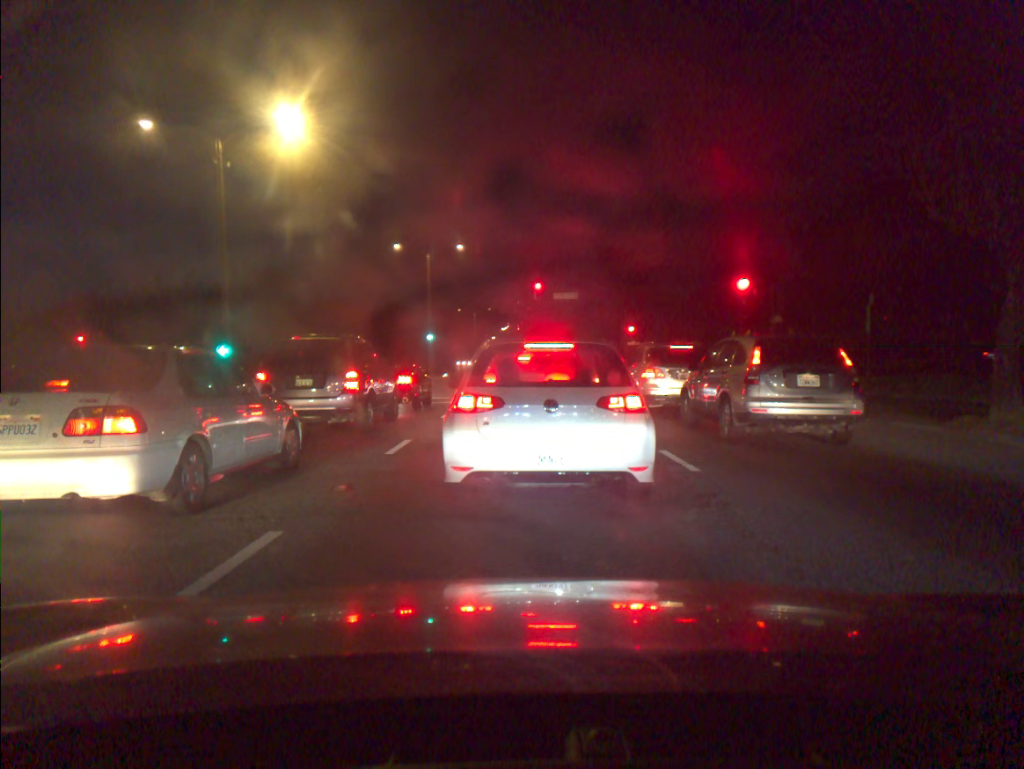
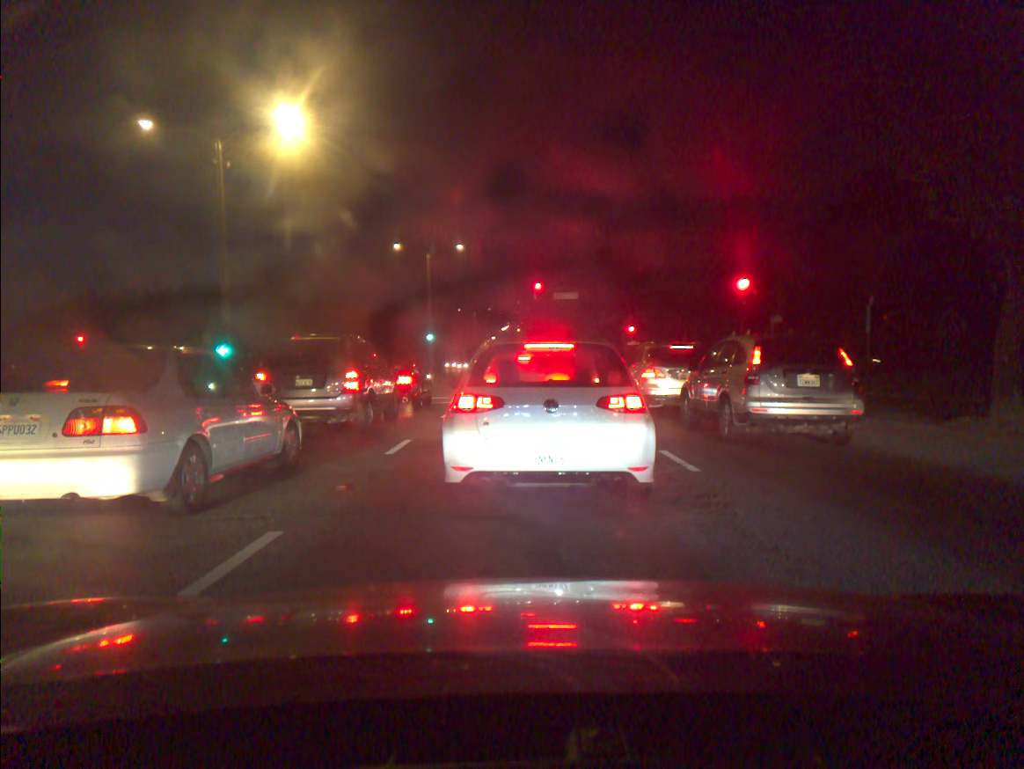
(0.0, 0.0) m; 0°
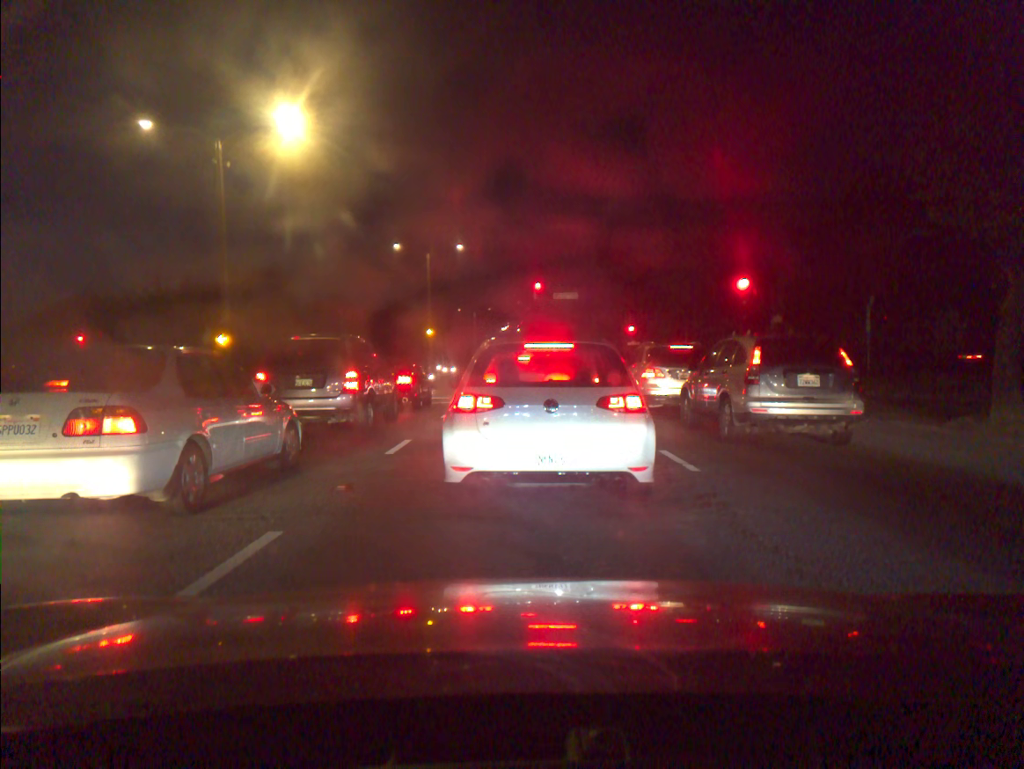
(0.0, 0.0) m; 0°
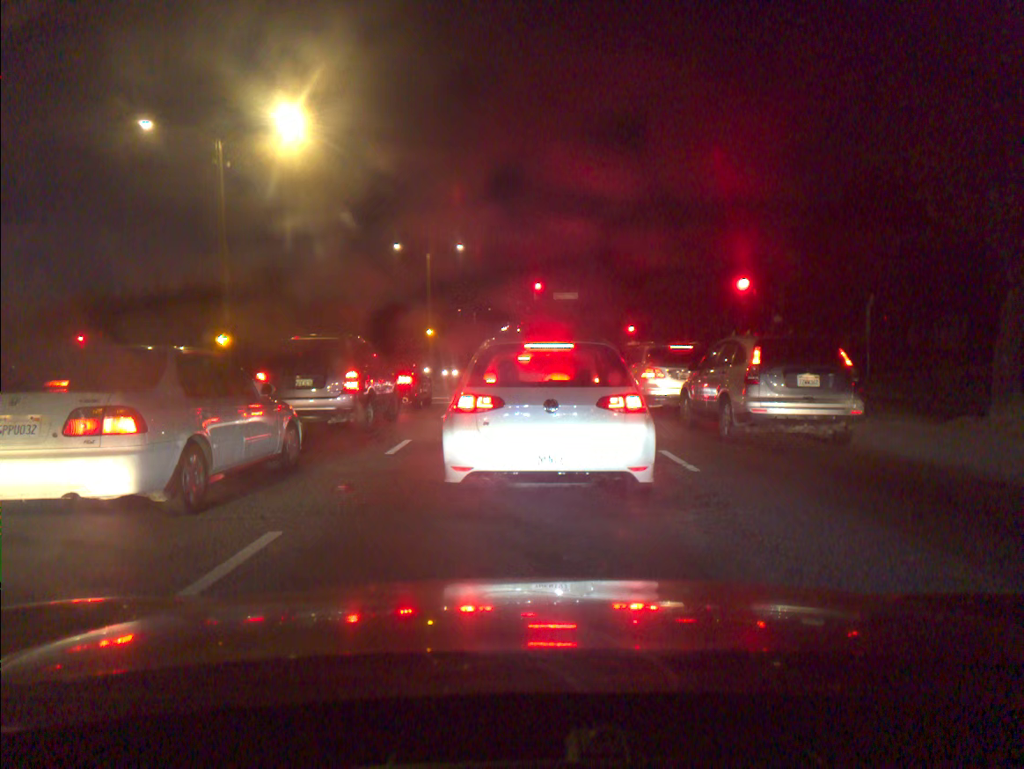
(0.0, 0.0) m; 0°
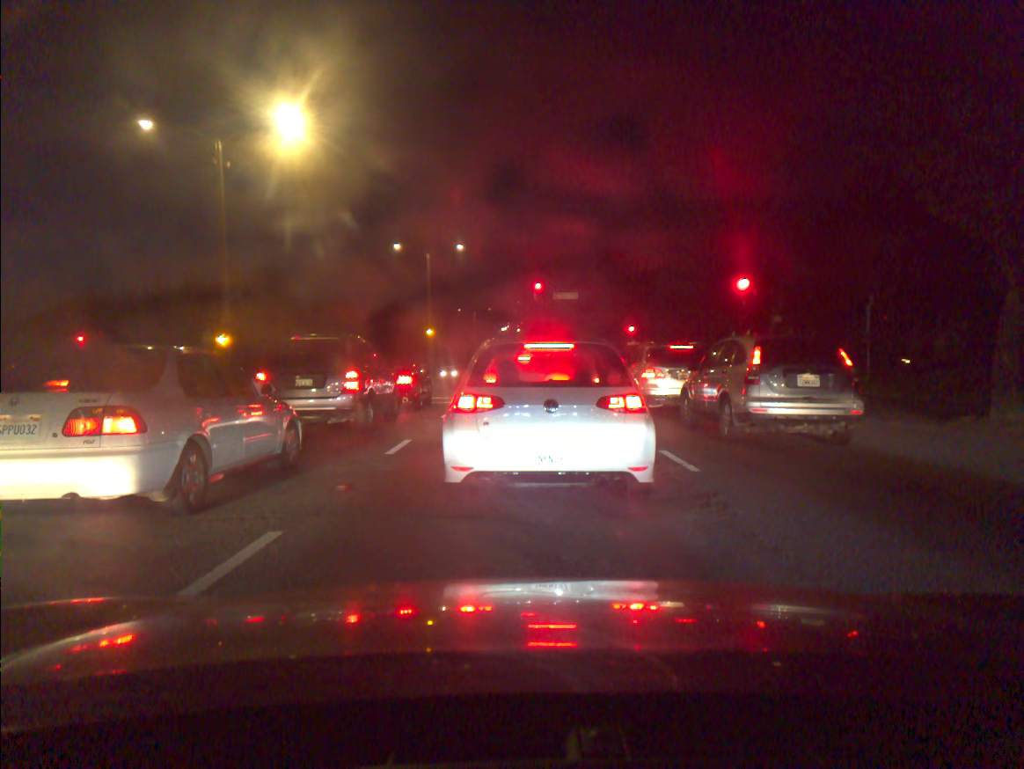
(0.0, 0.0) m; 0°
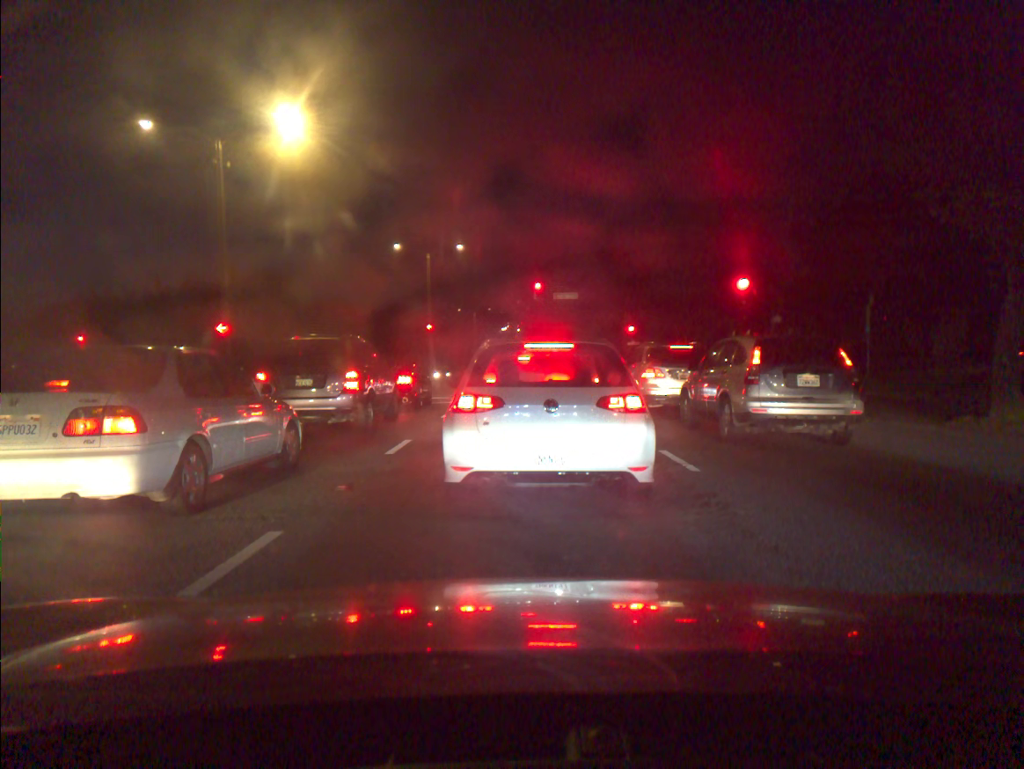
(0.0, 0.0) m; 0°
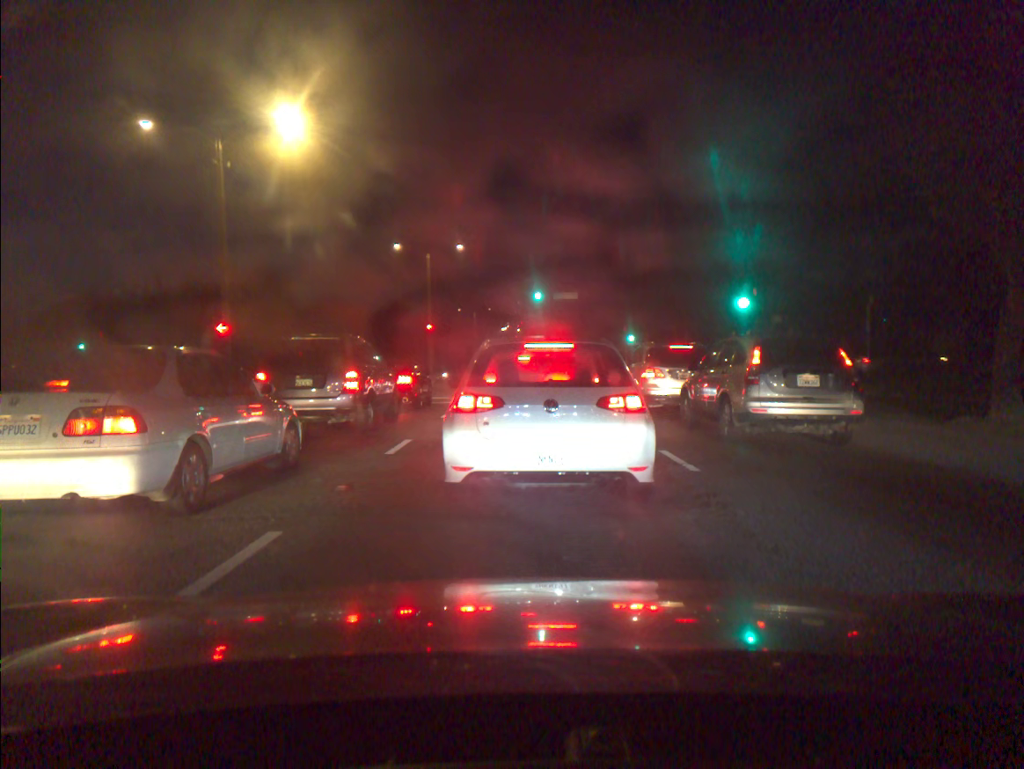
(0.0, 0.0) m; 0°
